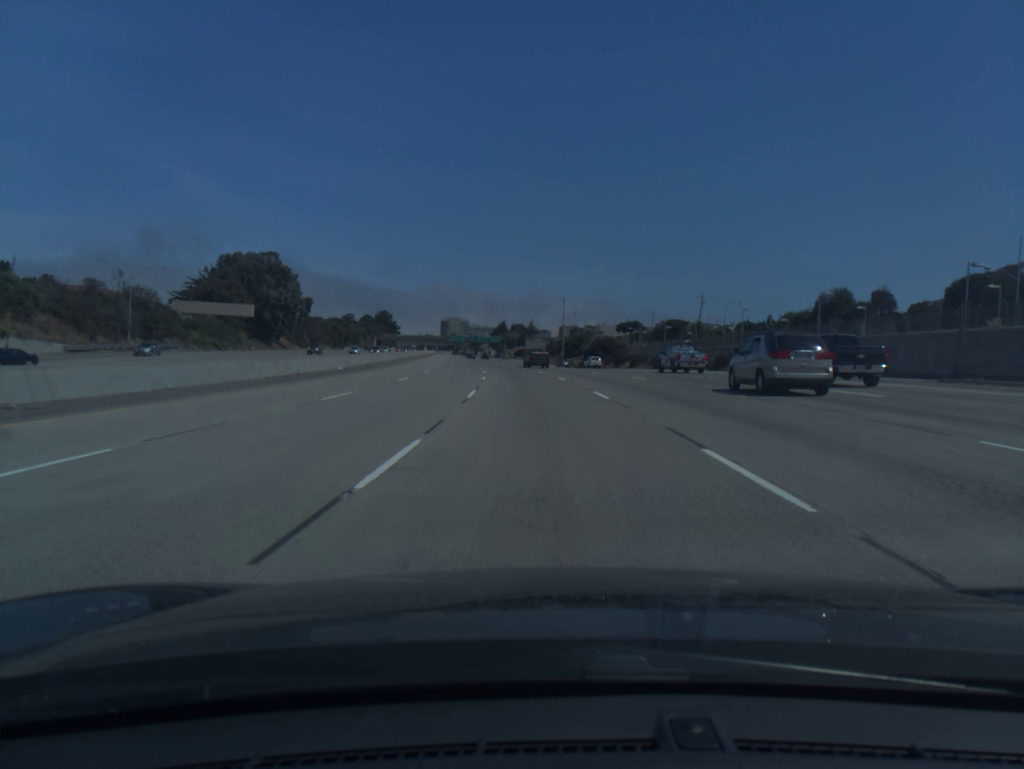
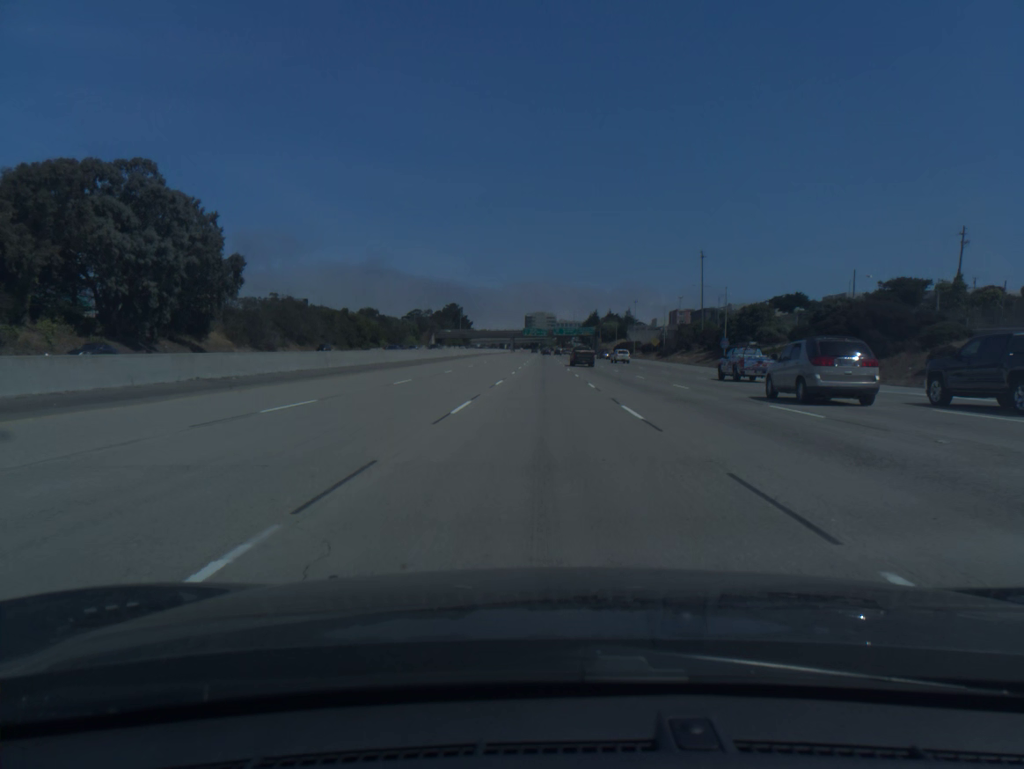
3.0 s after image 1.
(-5.9, +91.0) m; -7°
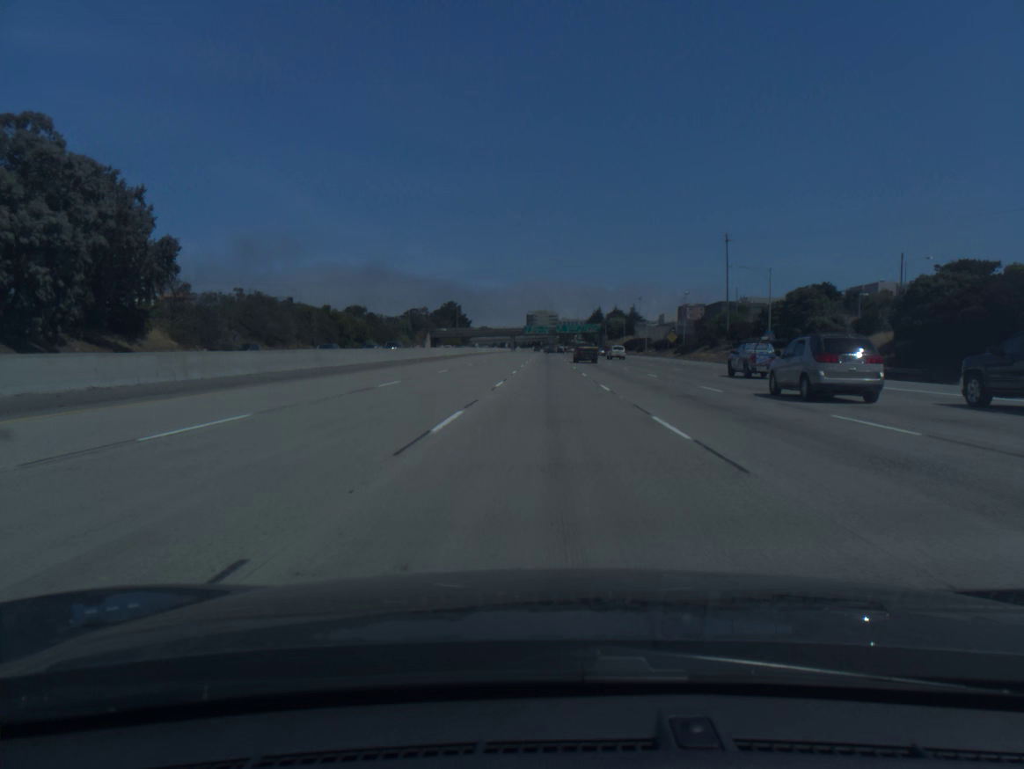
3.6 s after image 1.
(0.0, +18.4) m; 0°
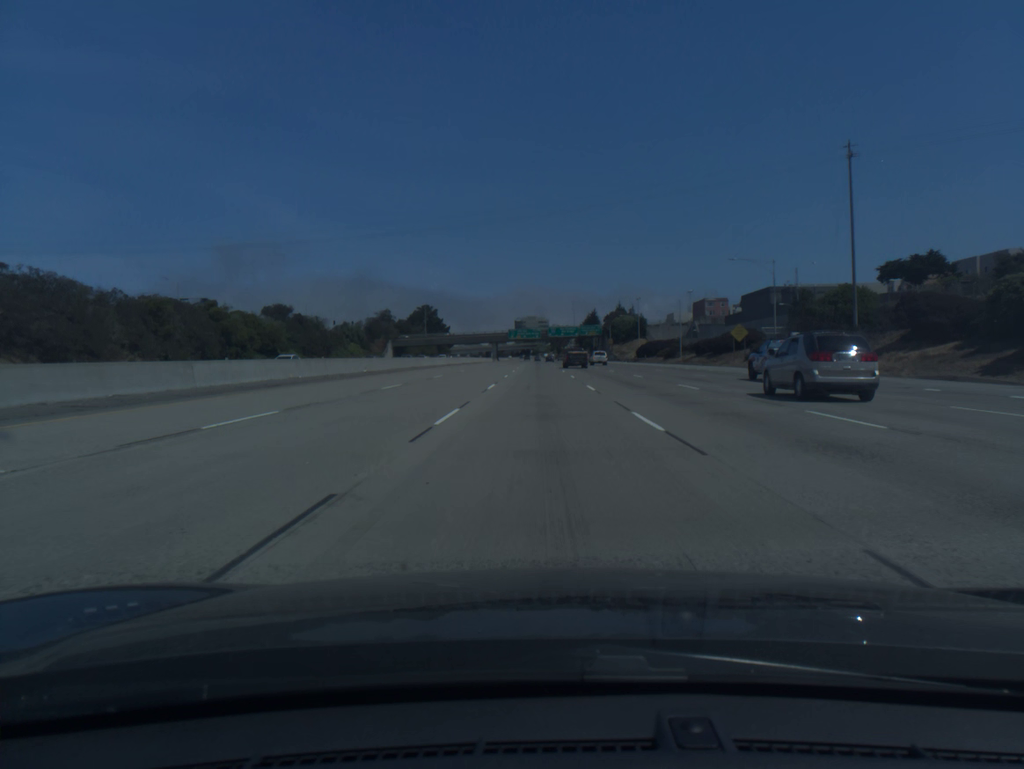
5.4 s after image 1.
(+0.4, +55.1) m; +1°
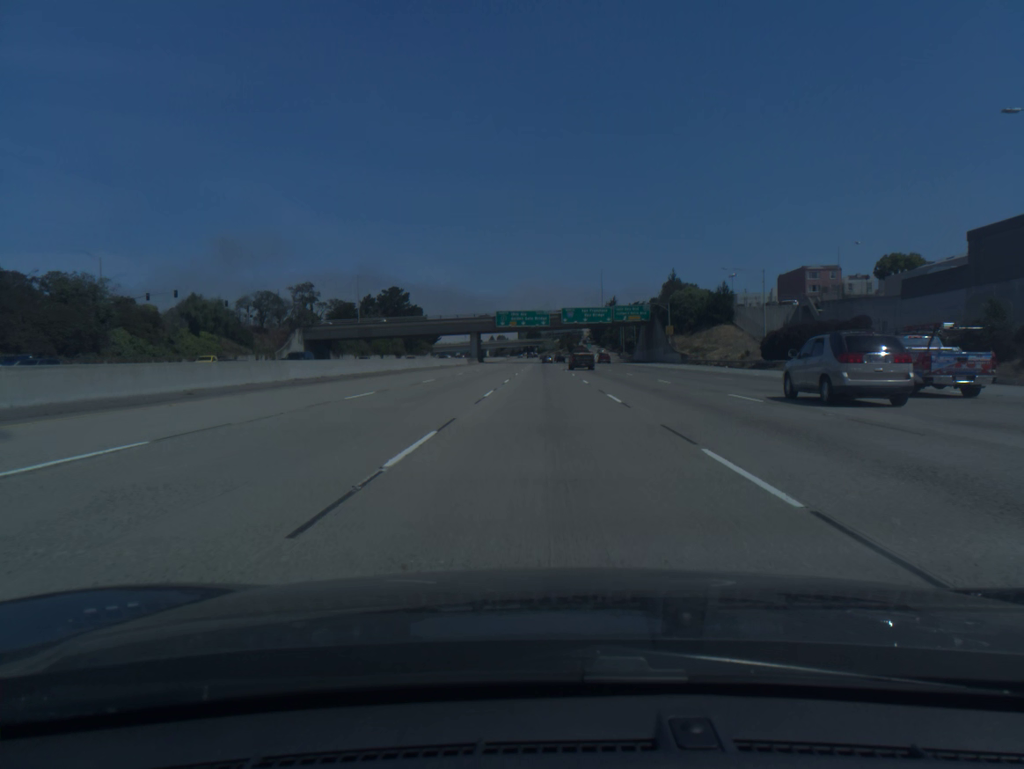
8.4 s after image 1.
(-0.7, +91.4) m; 0°
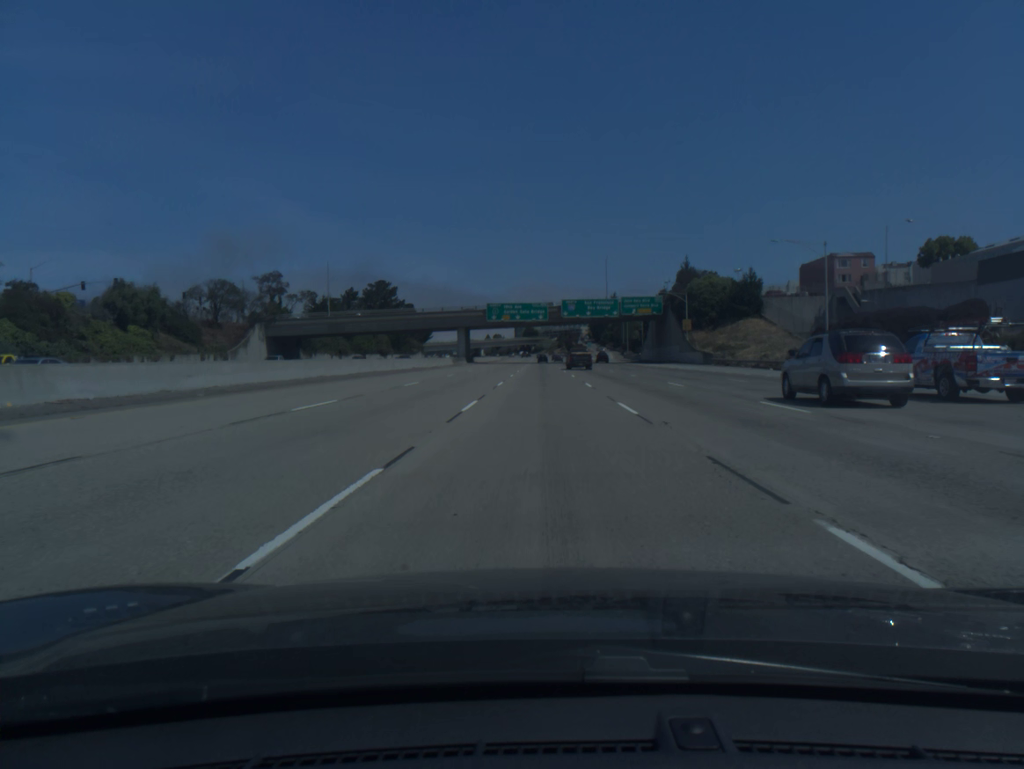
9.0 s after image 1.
(0.0, +18.3) m; 0°
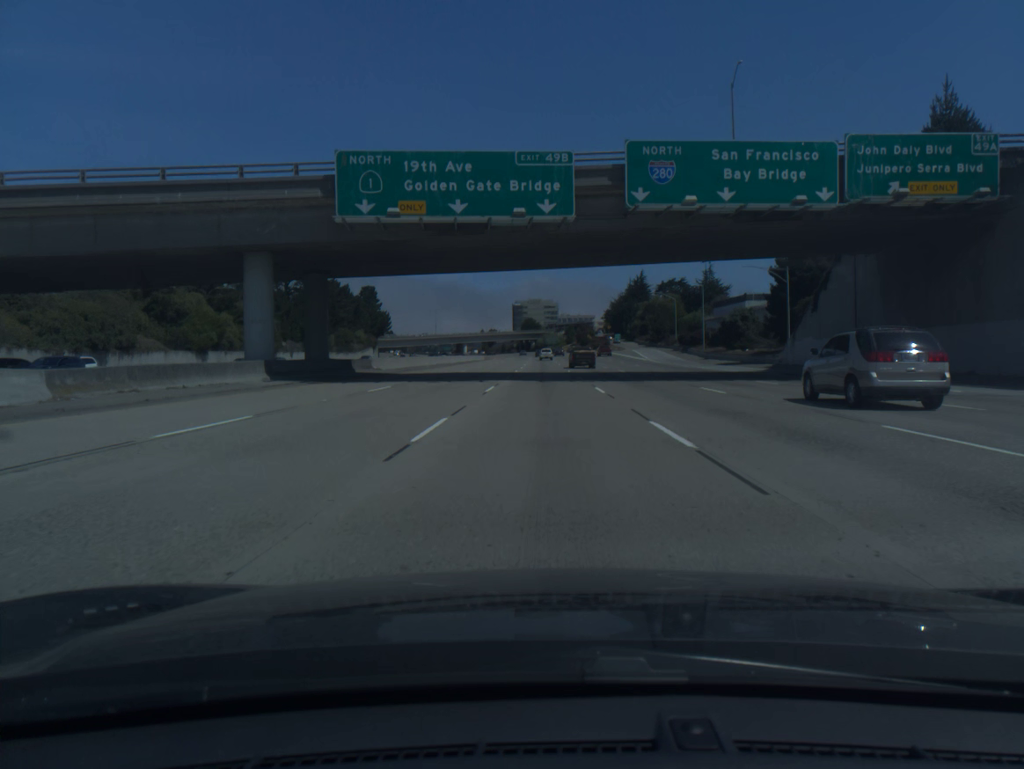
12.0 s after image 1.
(-0.1, +91.9) m; 0°
